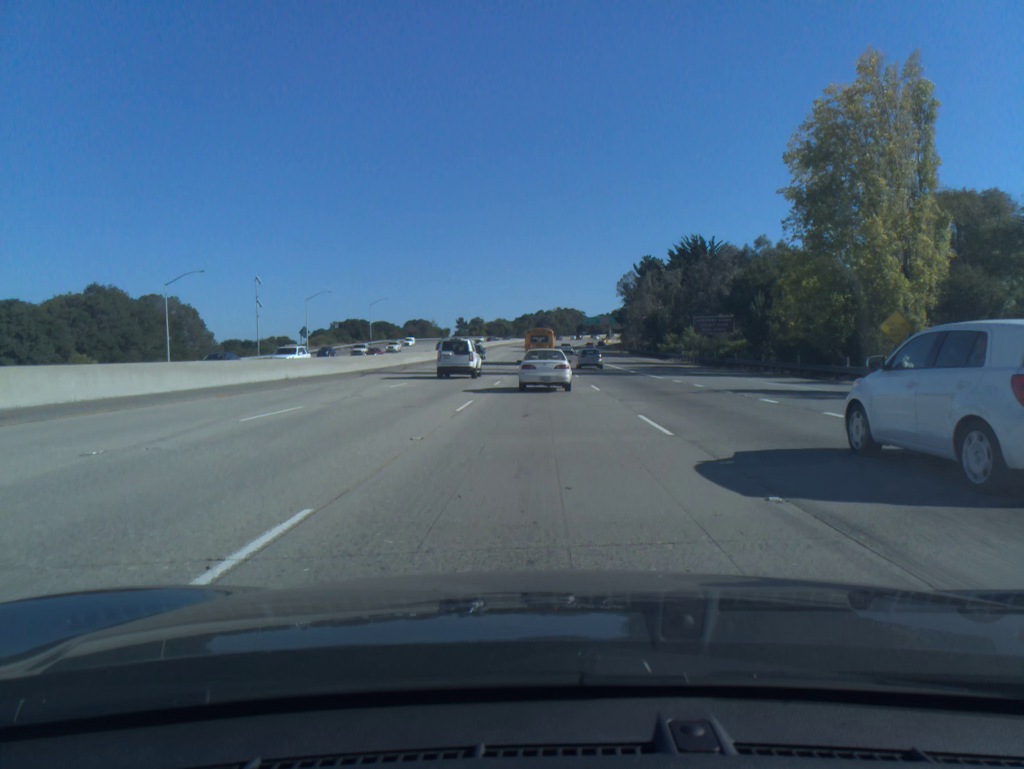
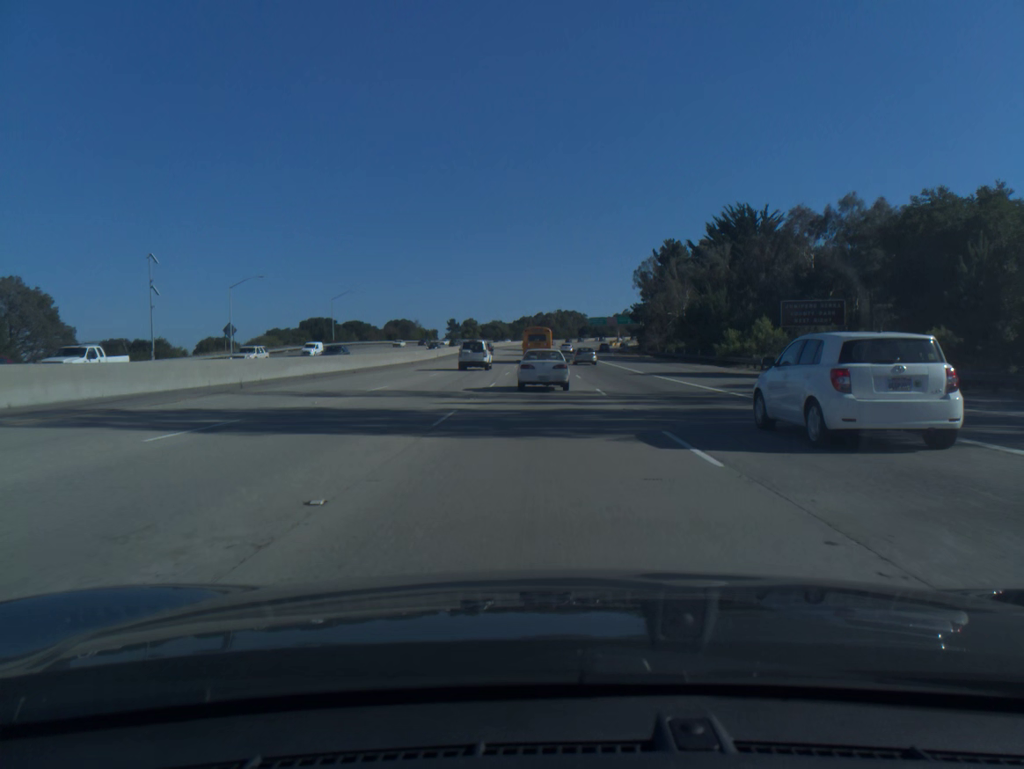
(0.0, +31.8) m; 0°
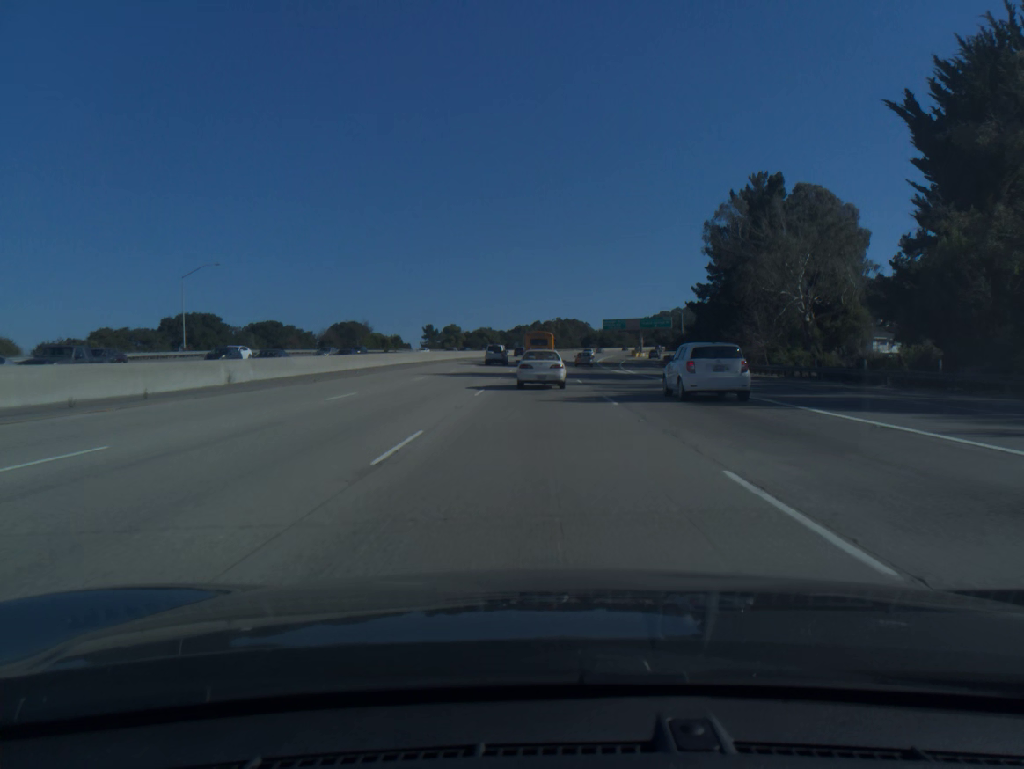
(0.0, +61.6) m; 0°
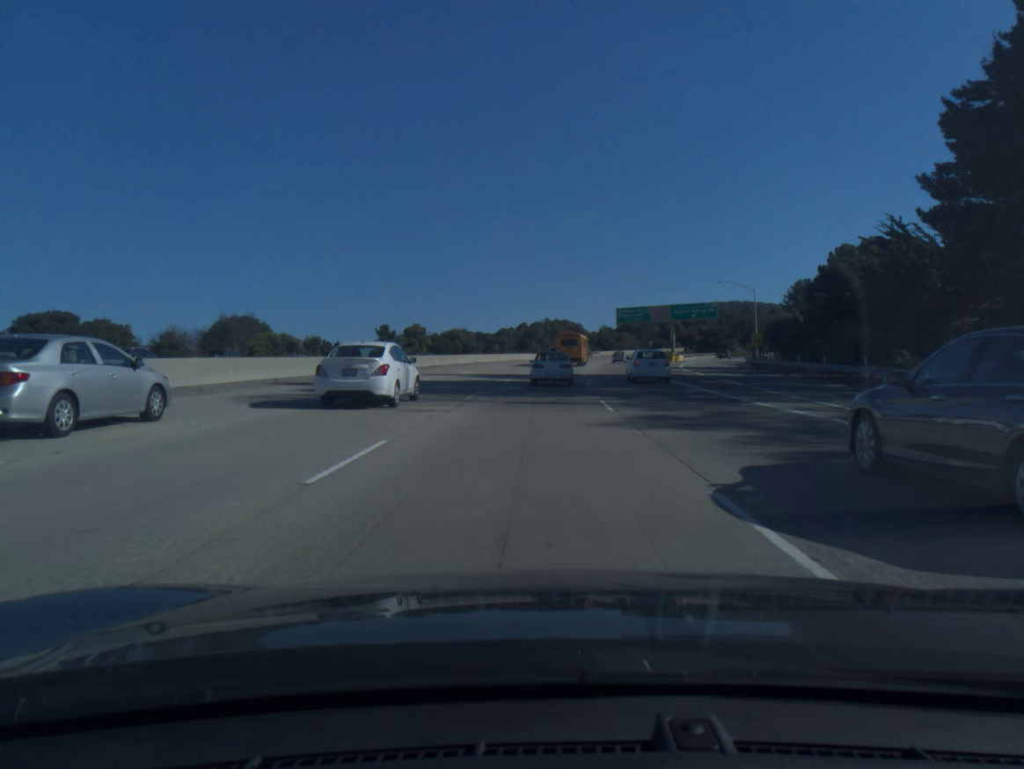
(+0.2, +58.2) m; +1°
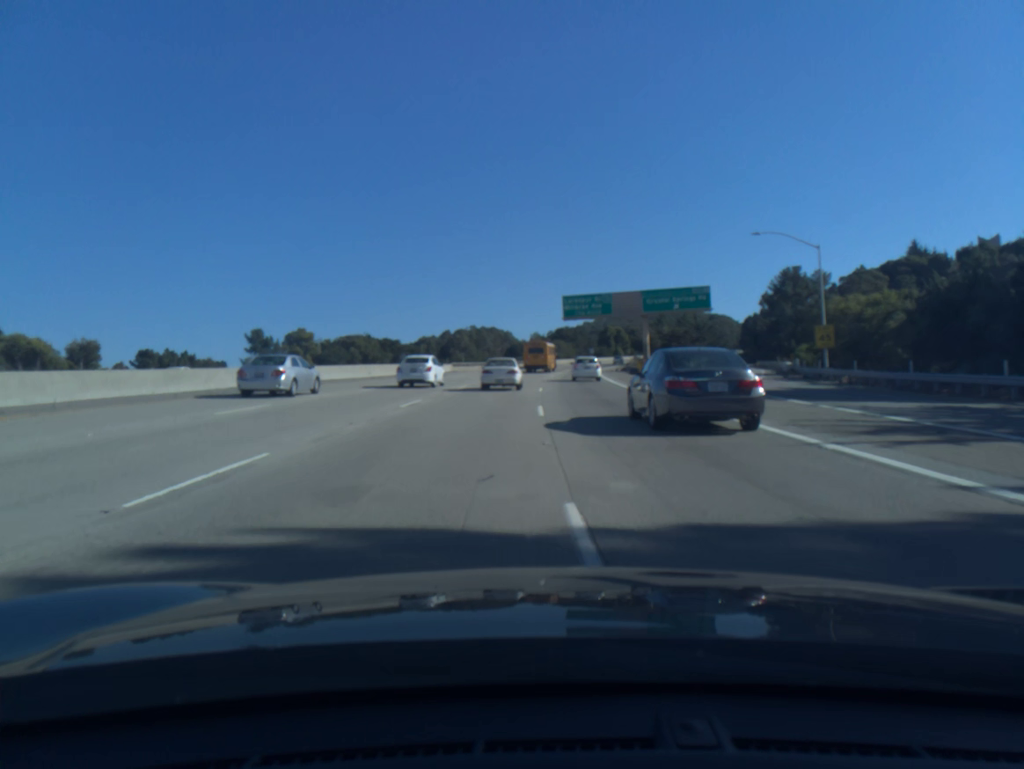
(+2.0, +43.3) m; +5°
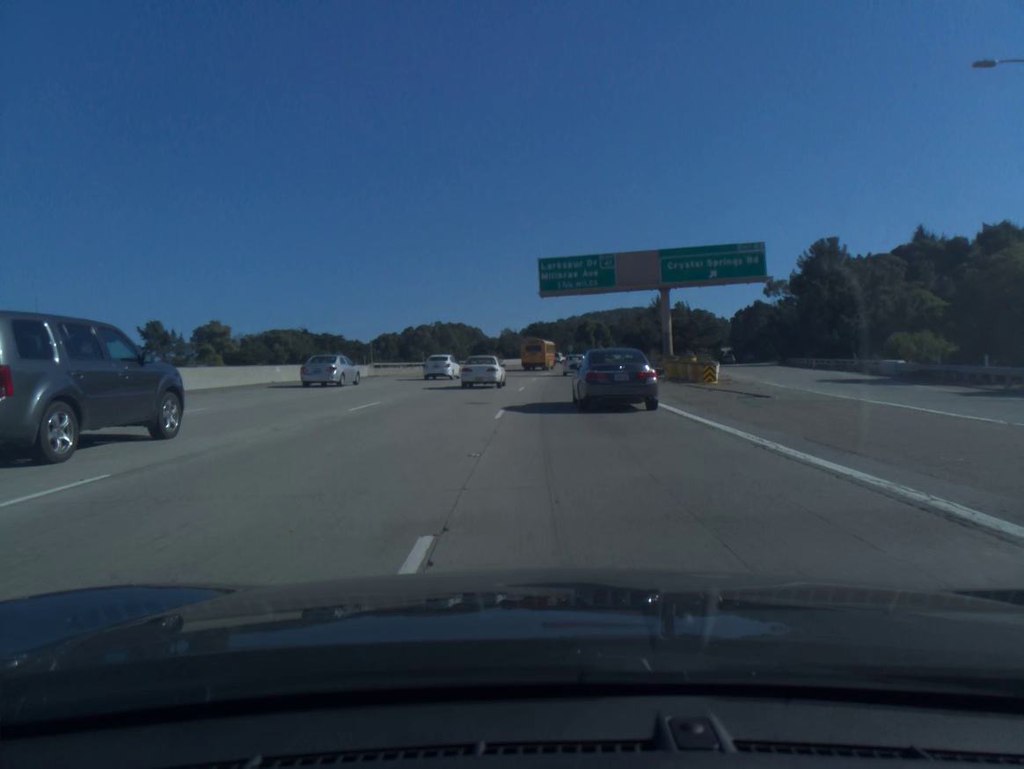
(+0.6, +29.9) m; +2°
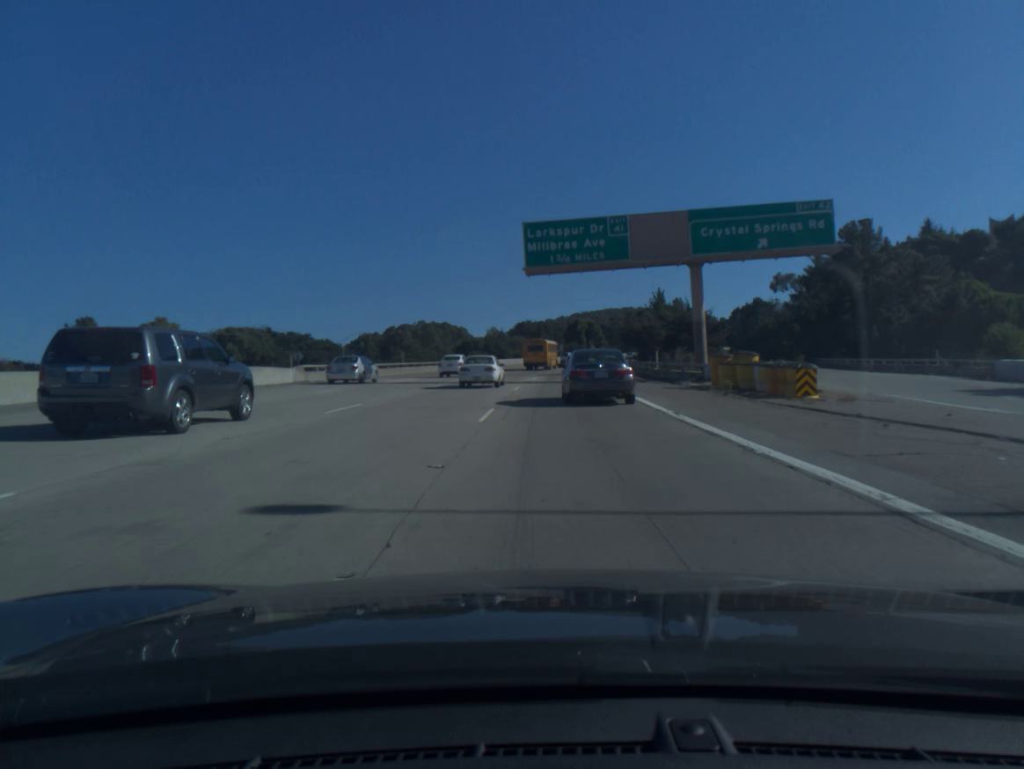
(+0.1, +15.2) m; +1°
